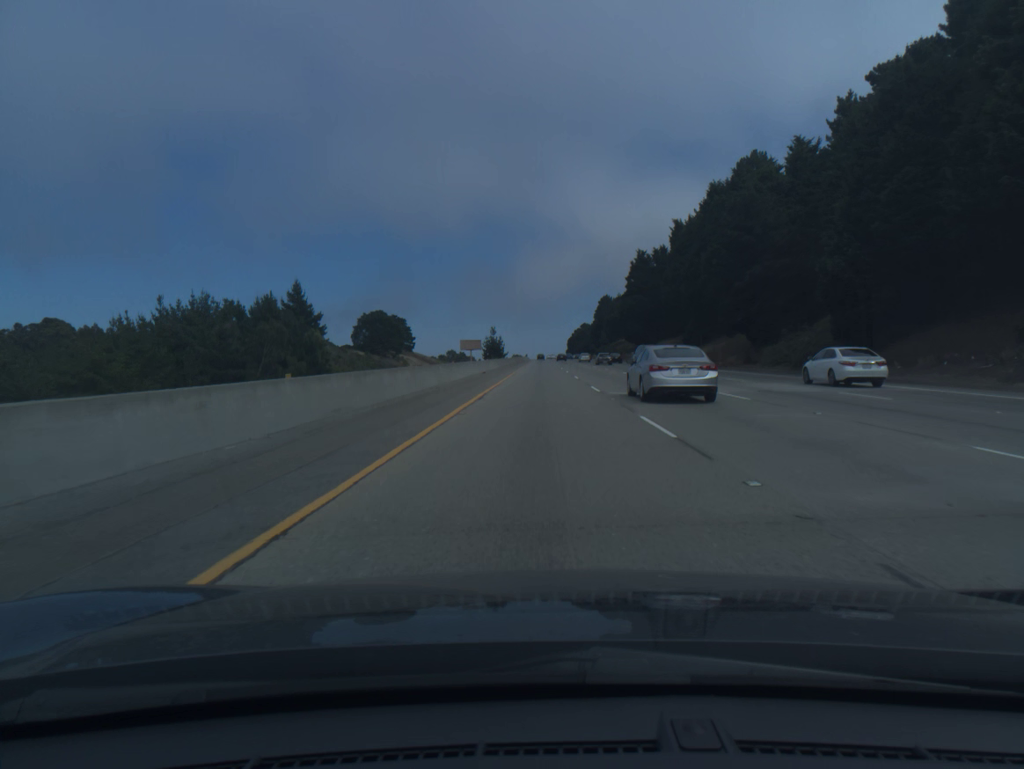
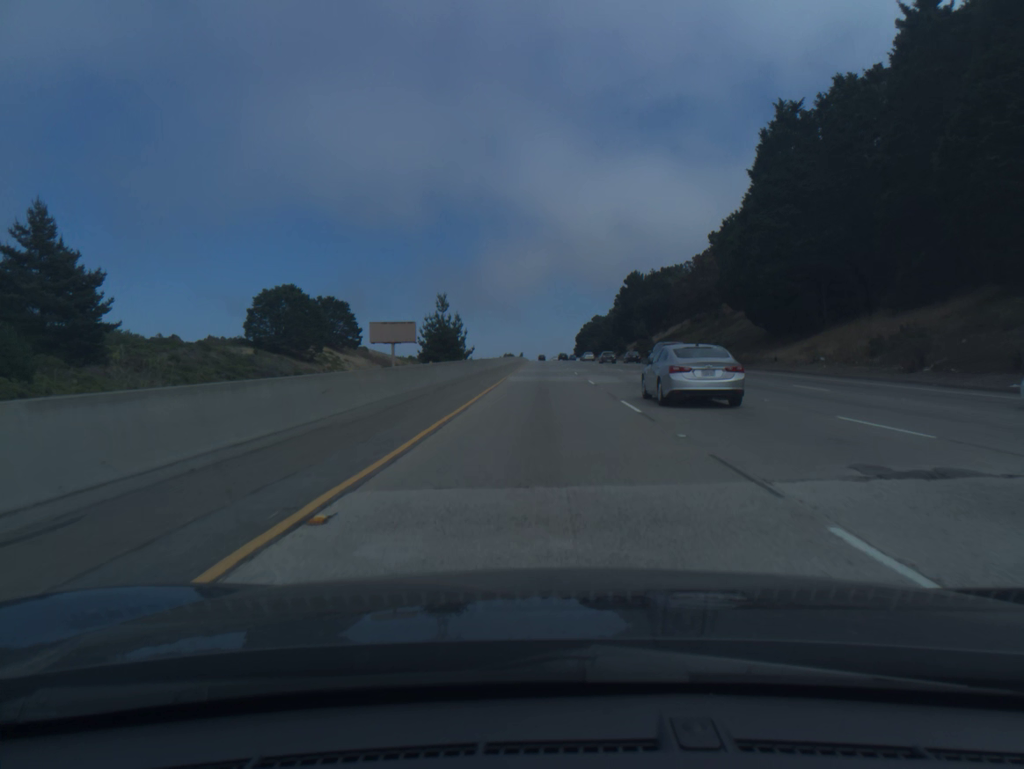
(-0.2, +97.8) m; 0°
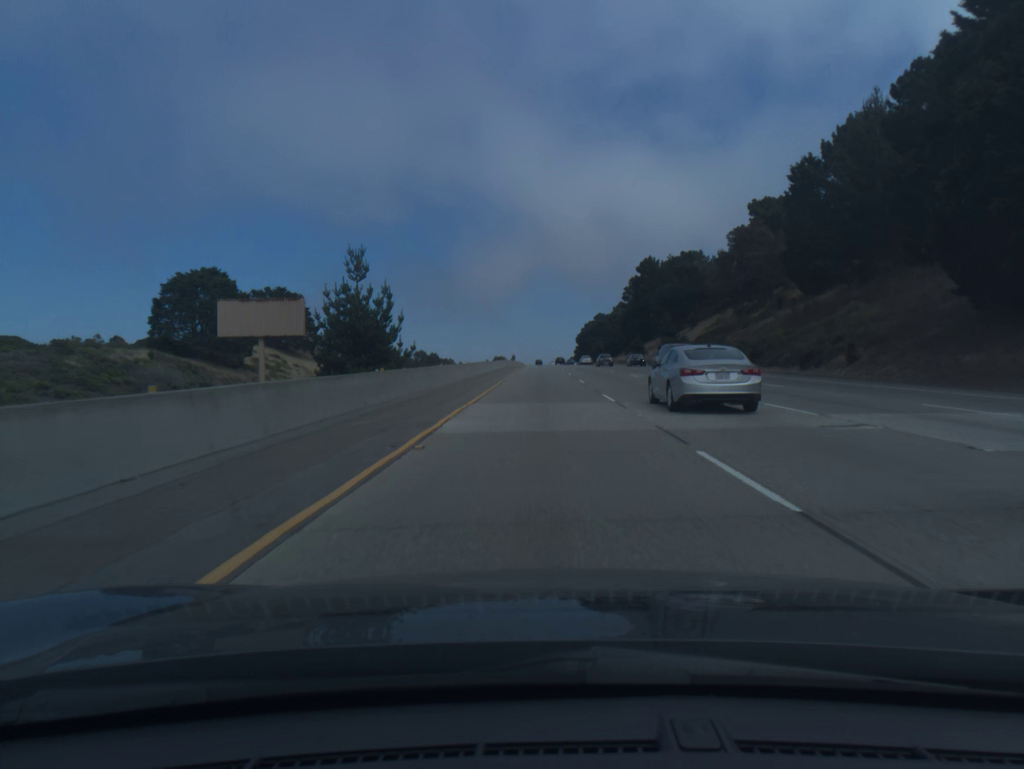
(+0.1, +39.2) m; 0°
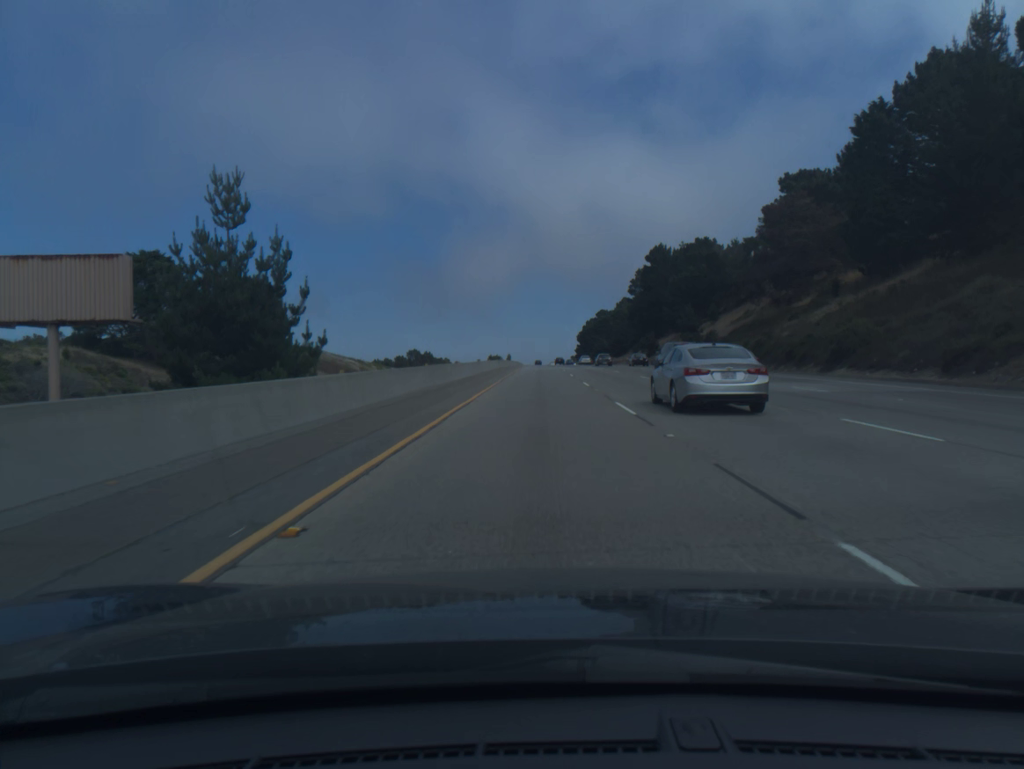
(0.0, +19.6) m; 0°
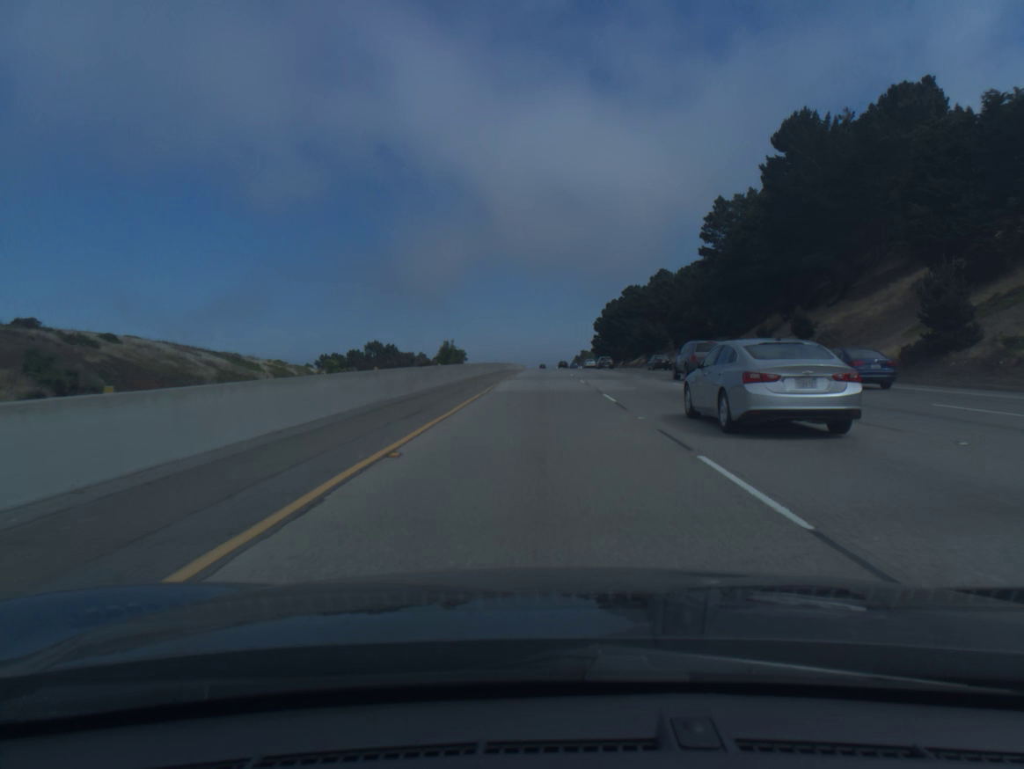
(-0.2, +98.1) m; 0°
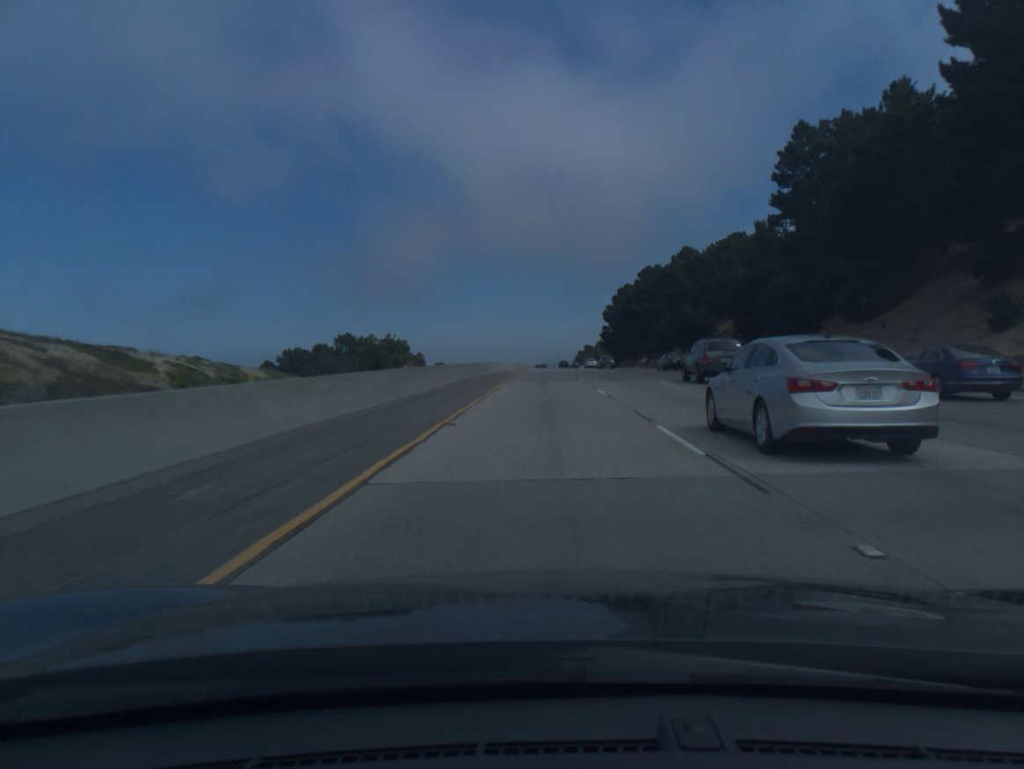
(-0.1, +39.4) m; 0°
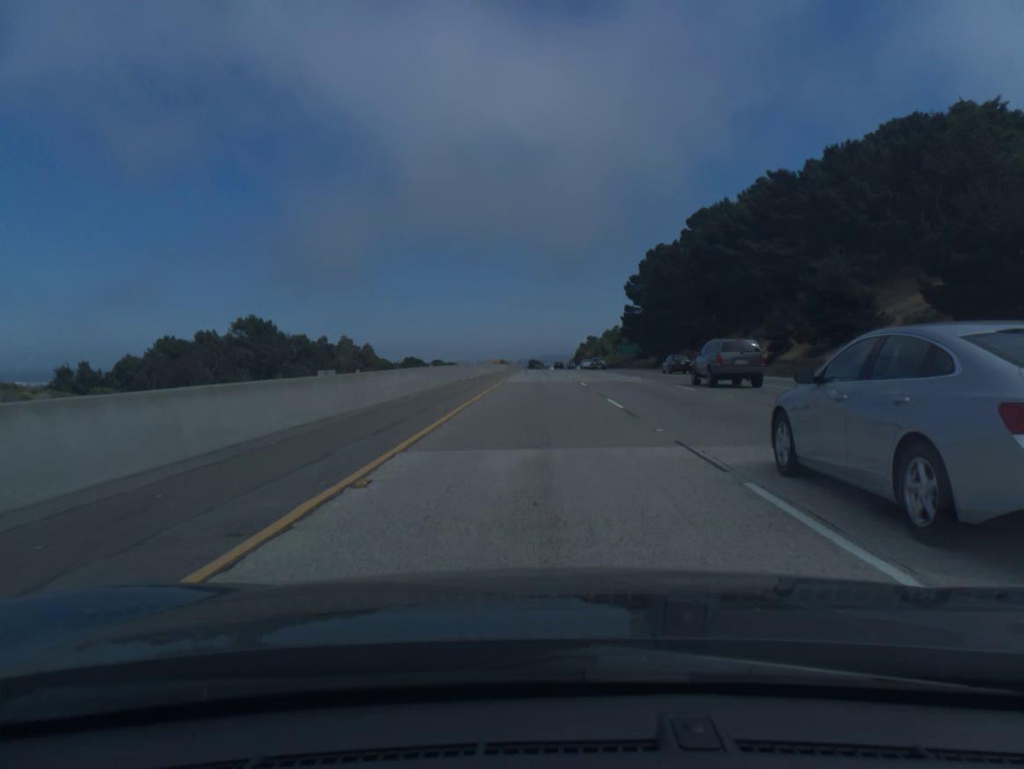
(+0.3, +79.1) m; 0°
